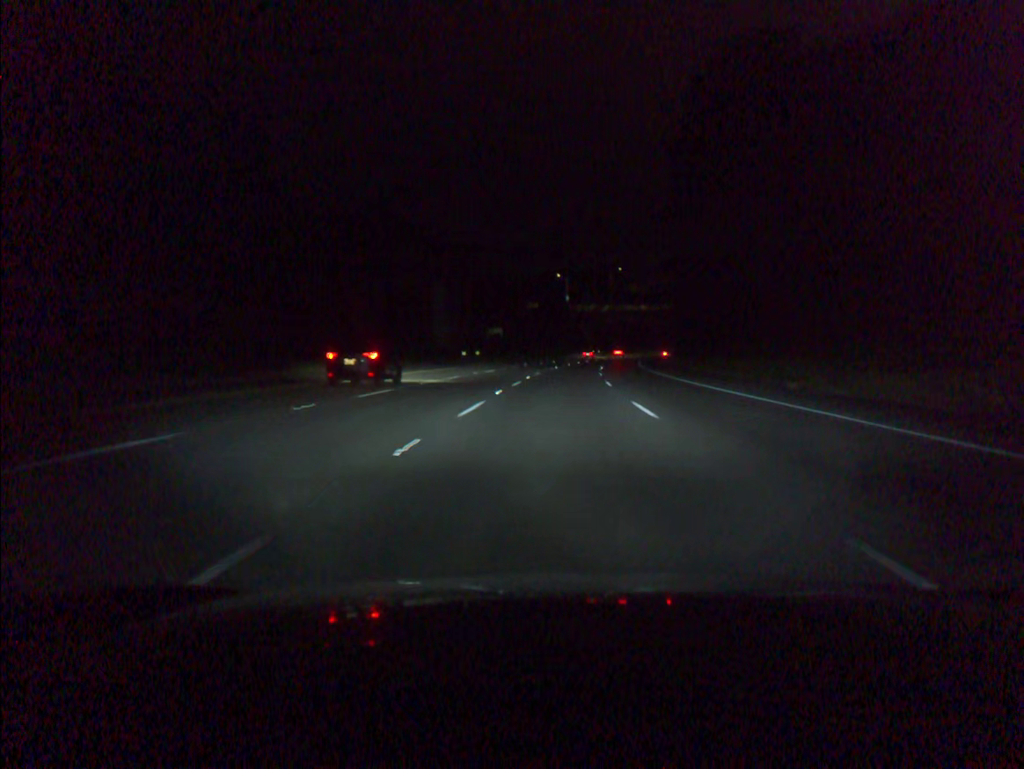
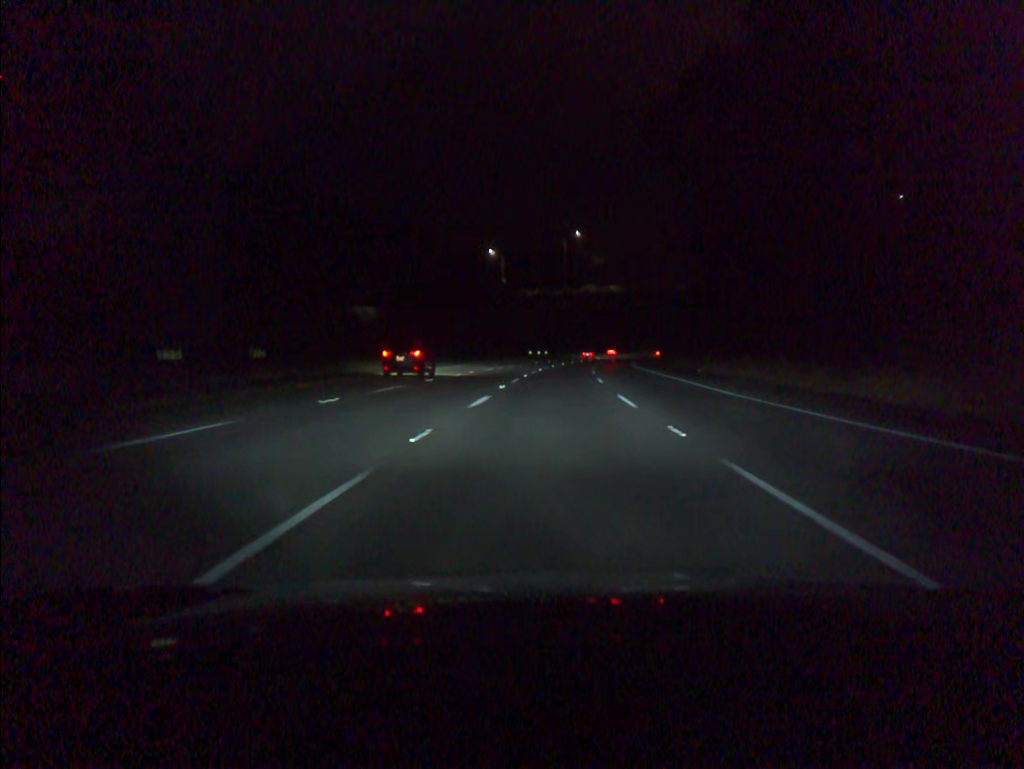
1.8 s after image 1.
(+2.1, +55.5) m; +5°
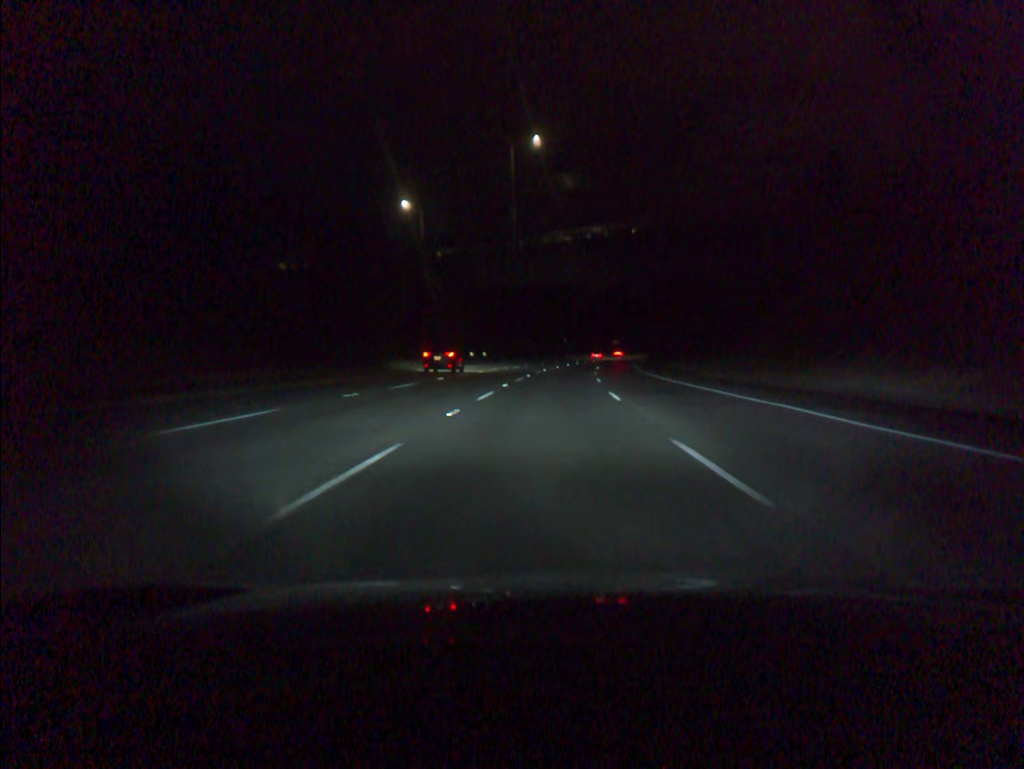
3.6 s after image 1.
(+1.9, +55.5) m; +4°
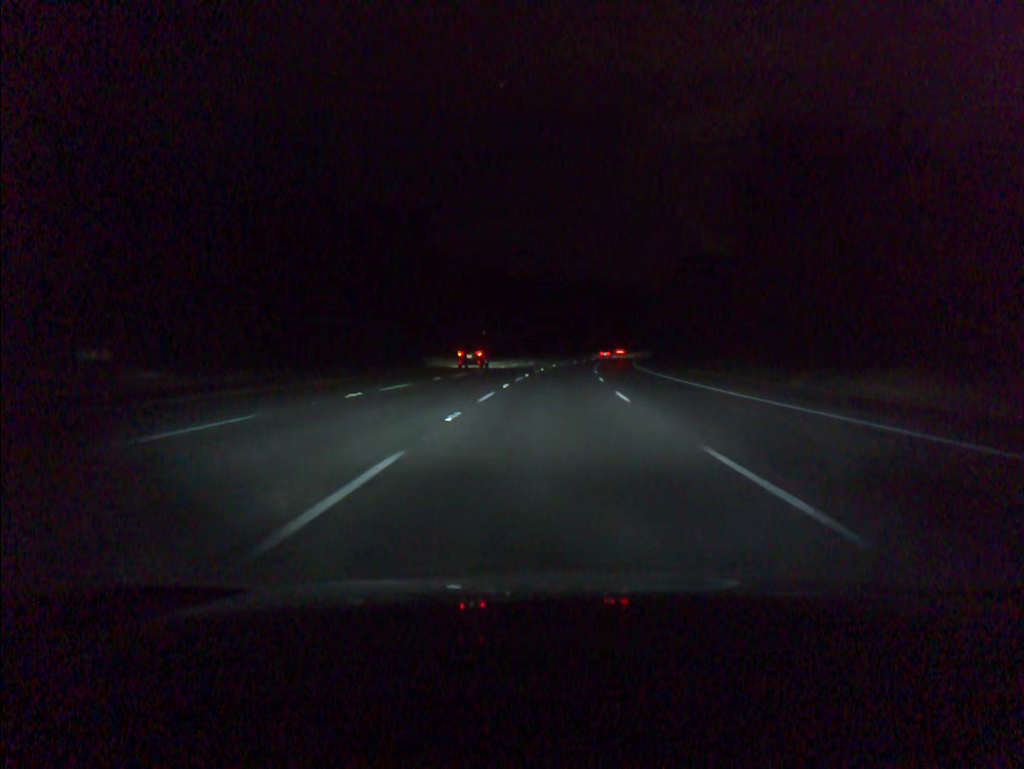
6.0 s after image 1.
(+3.3, +73.9) m; +5°
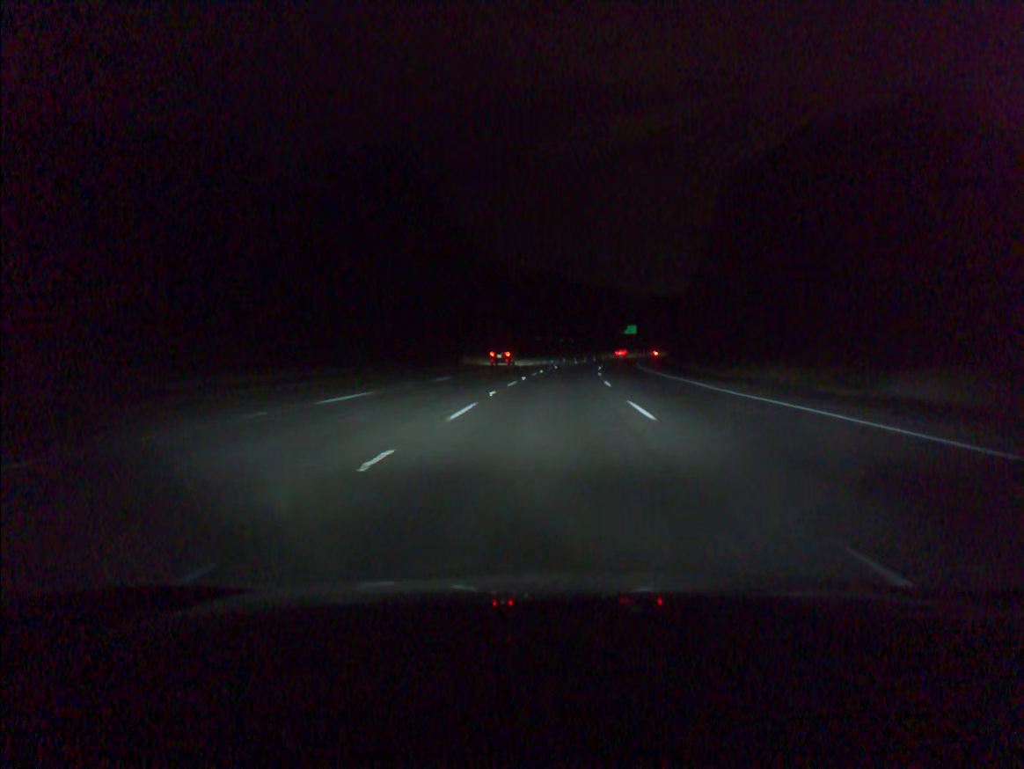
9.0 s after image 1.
(+5.3, +92.3) m; +6°
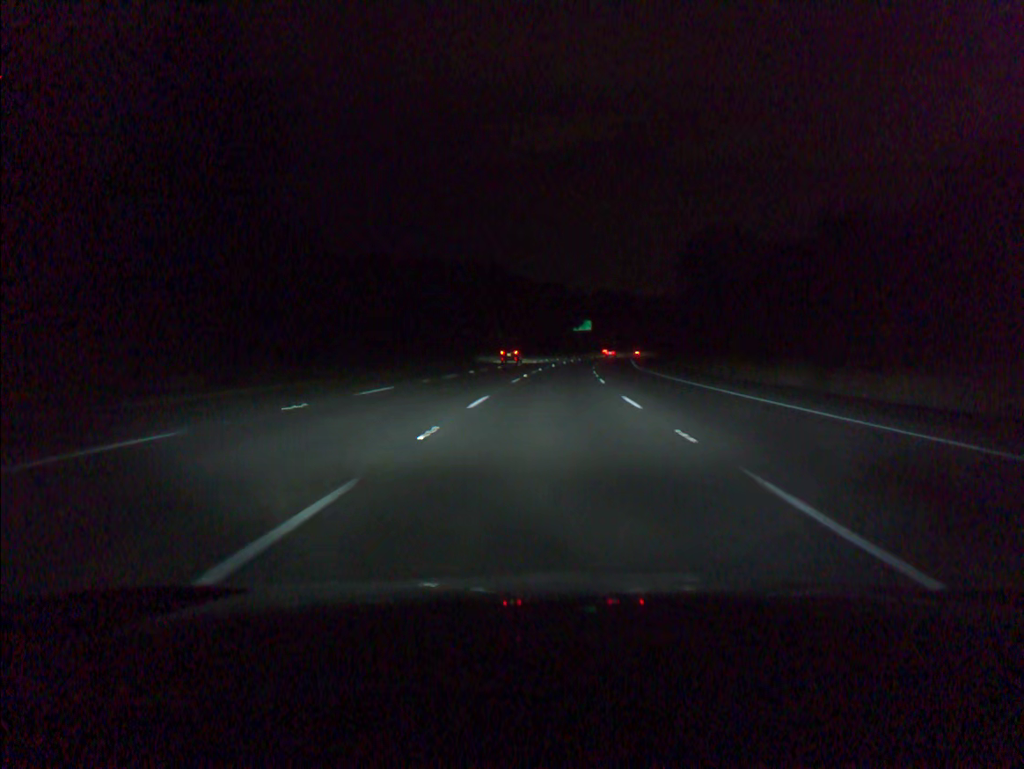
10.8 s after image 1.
(+2.0, +55.5) m; +4°
